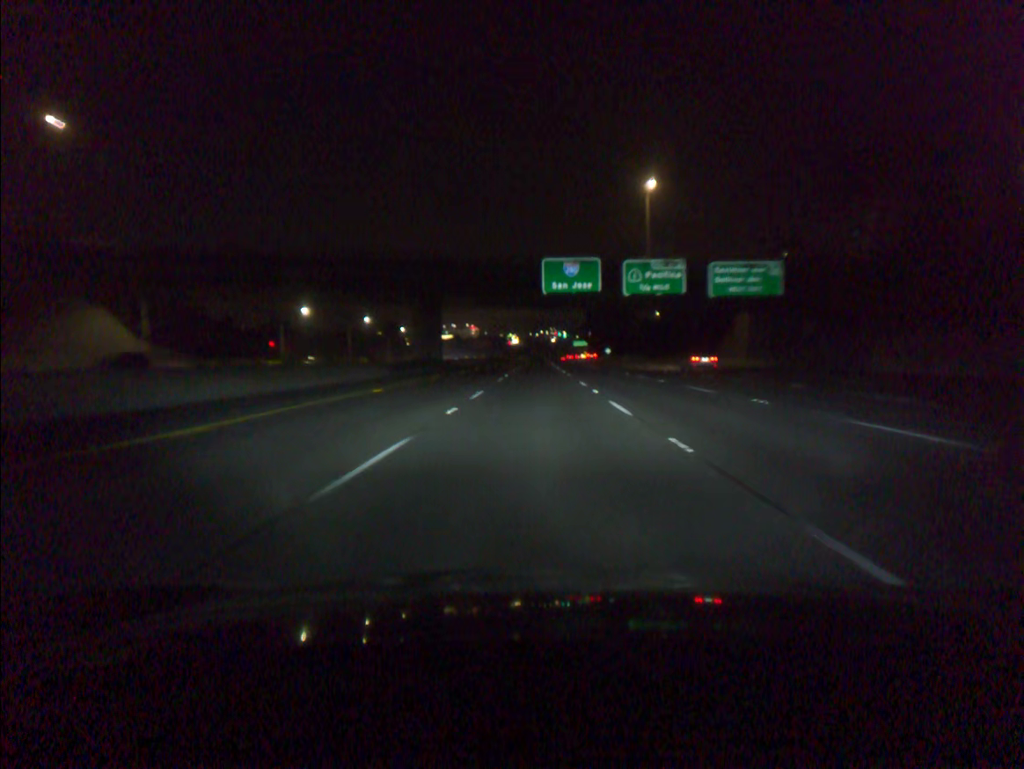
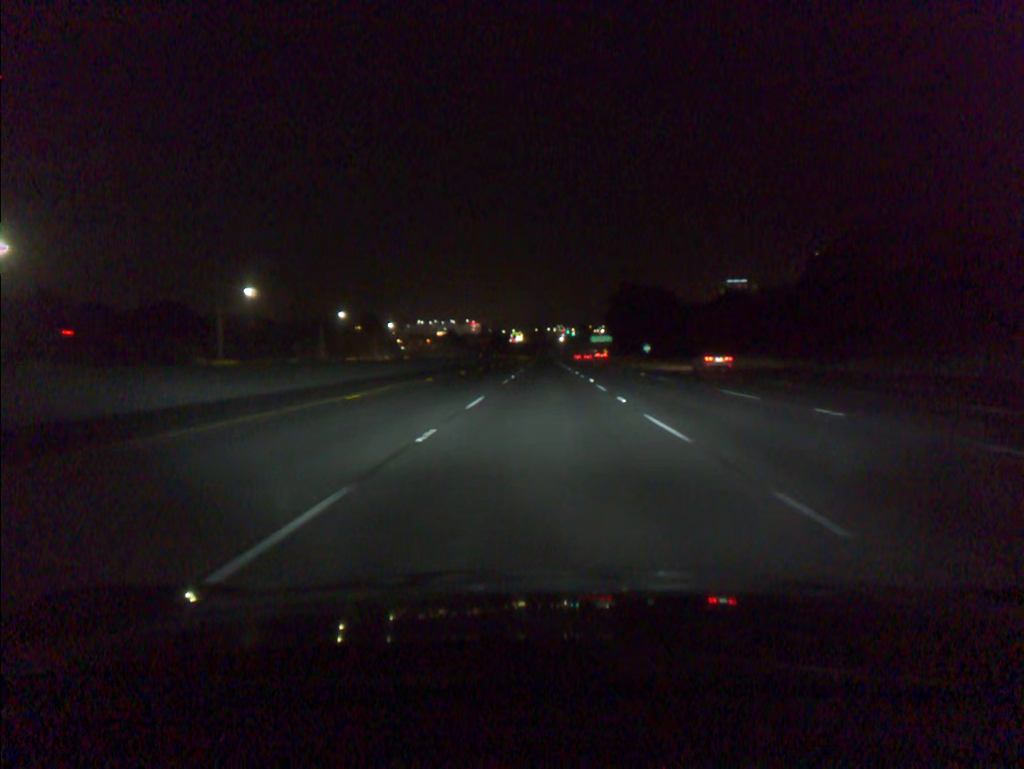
(-0.4, +77.8) m; 0°
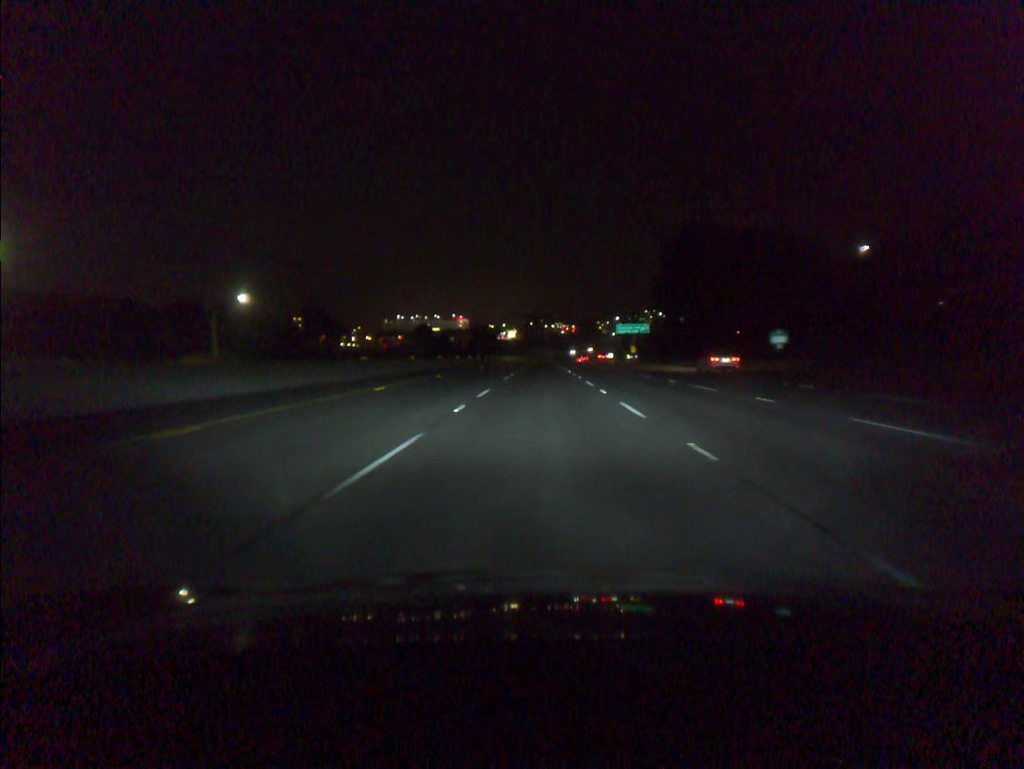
(+0.5, +97.9) m; 0°
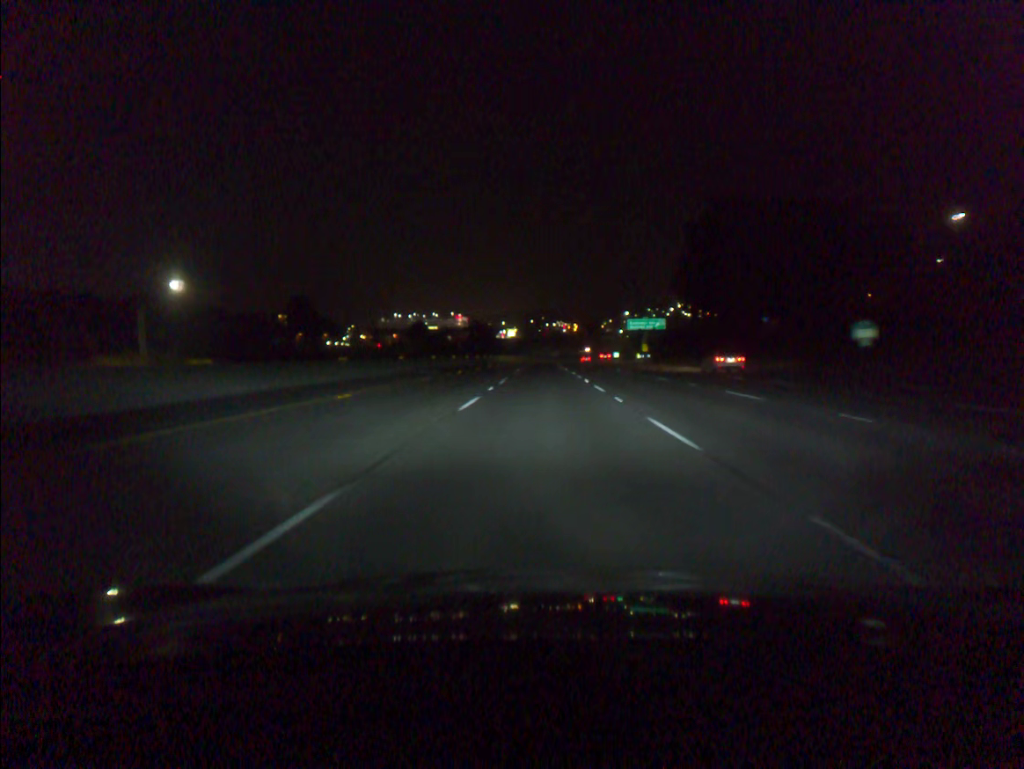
(0.0, +19.6) m; 0°
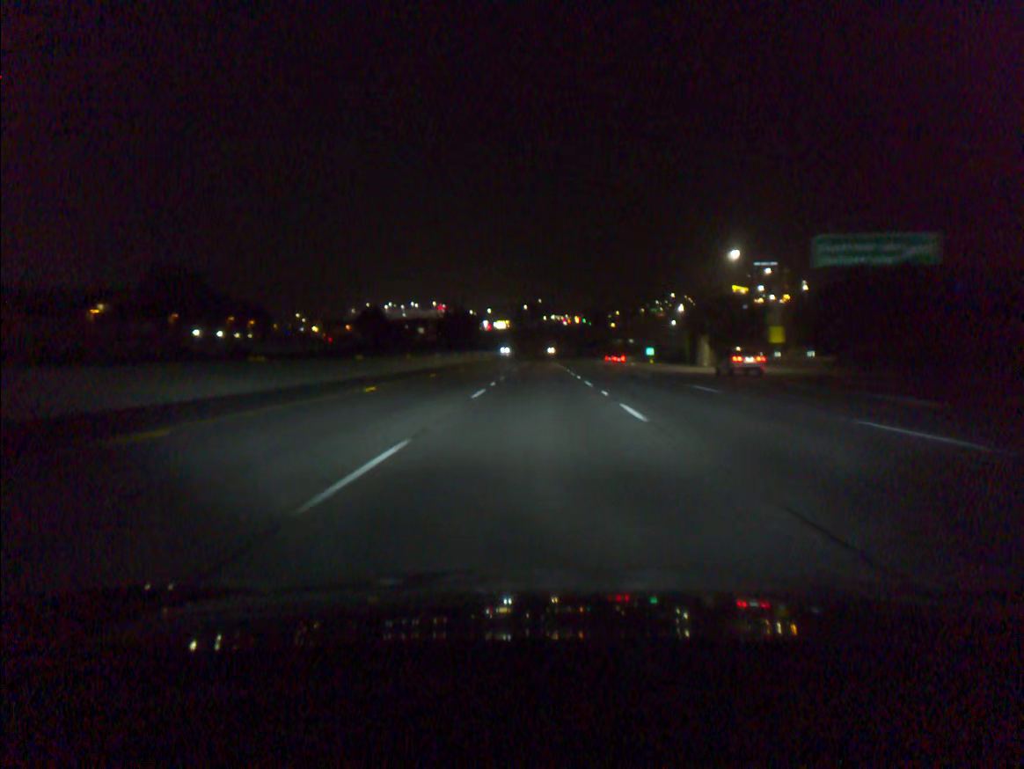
(+0.1, +98.3) m; 0°
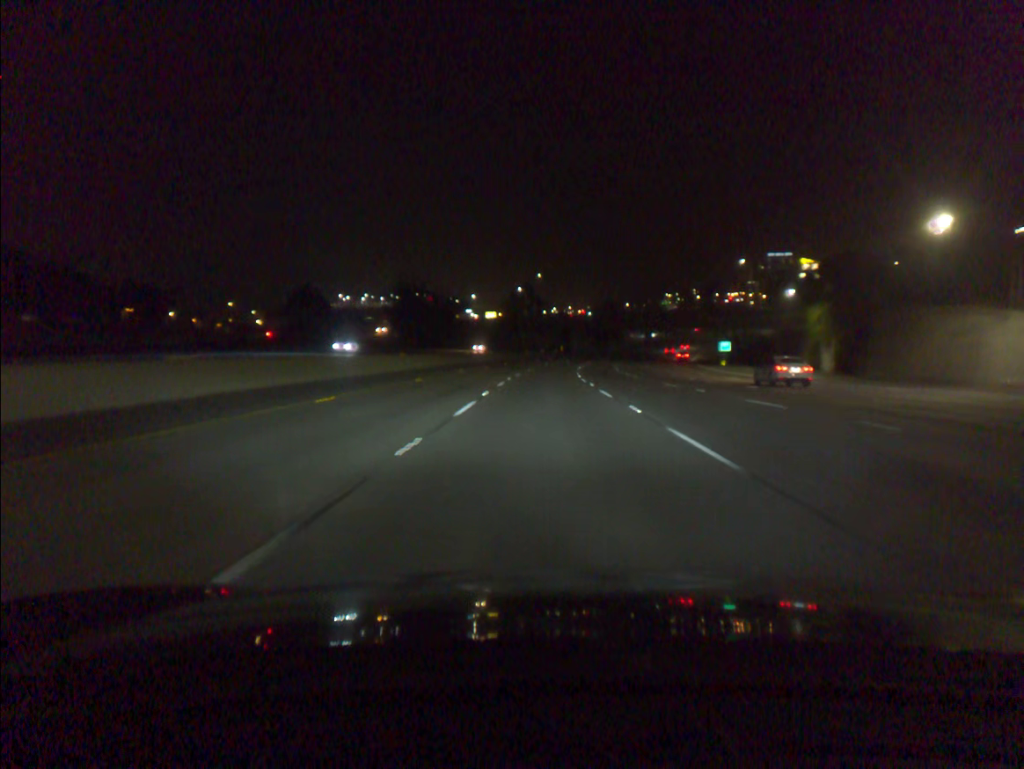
(-0.3, +78.8) m; 0°
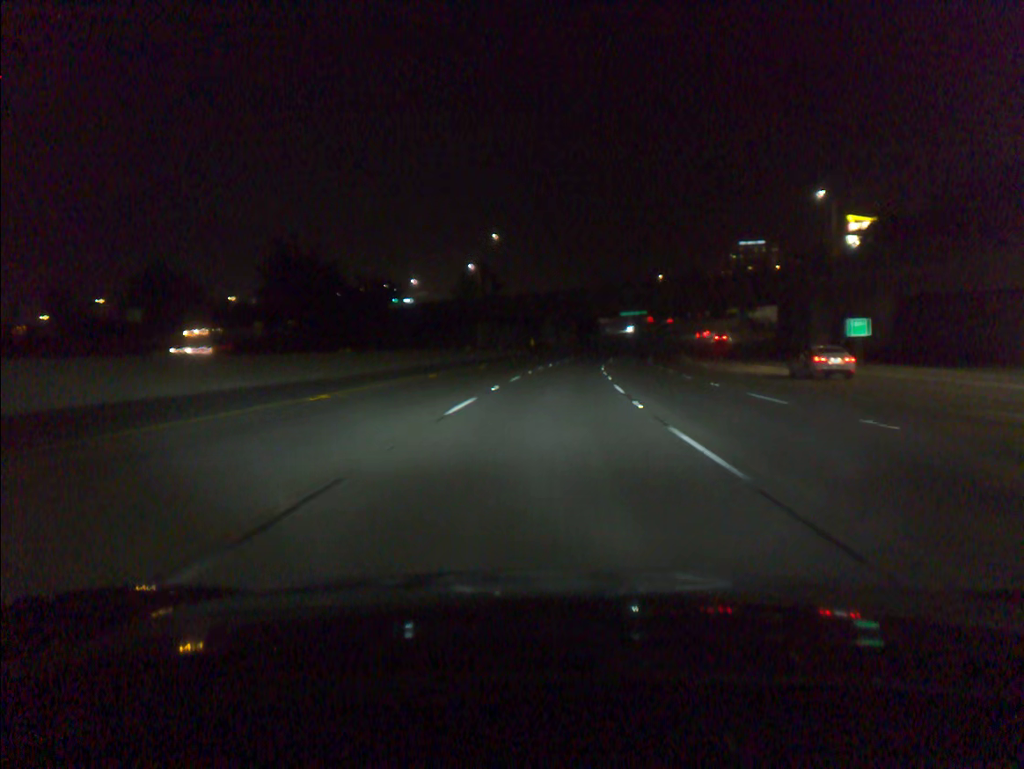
(+0.8, +59.2) m; +2°
